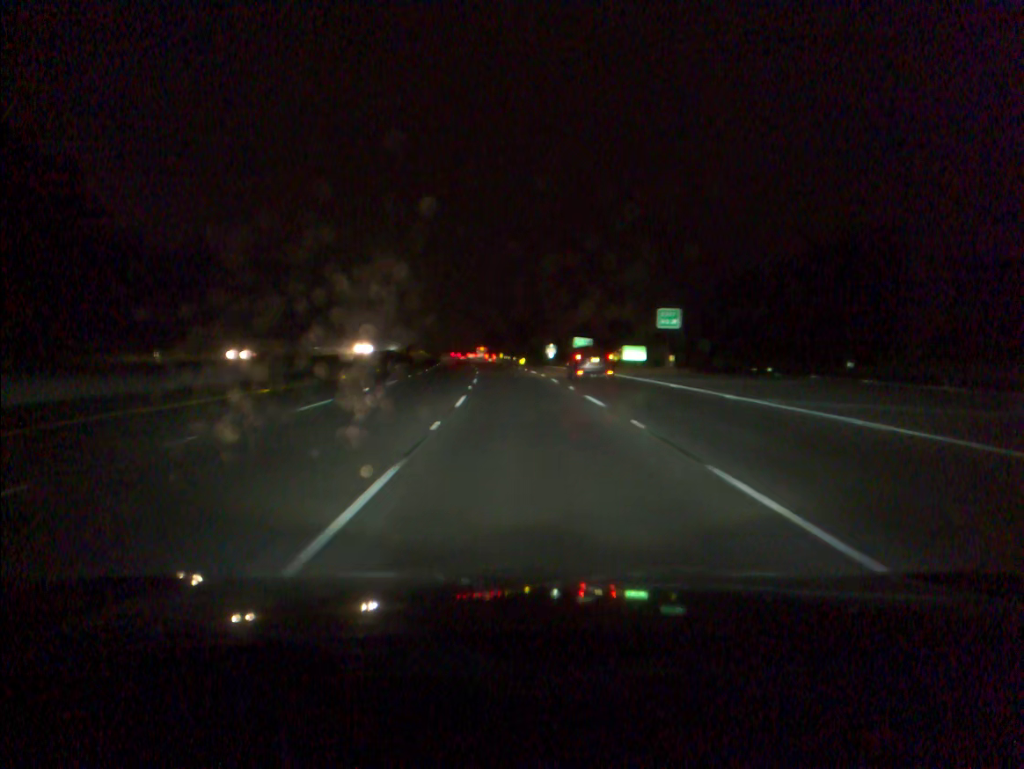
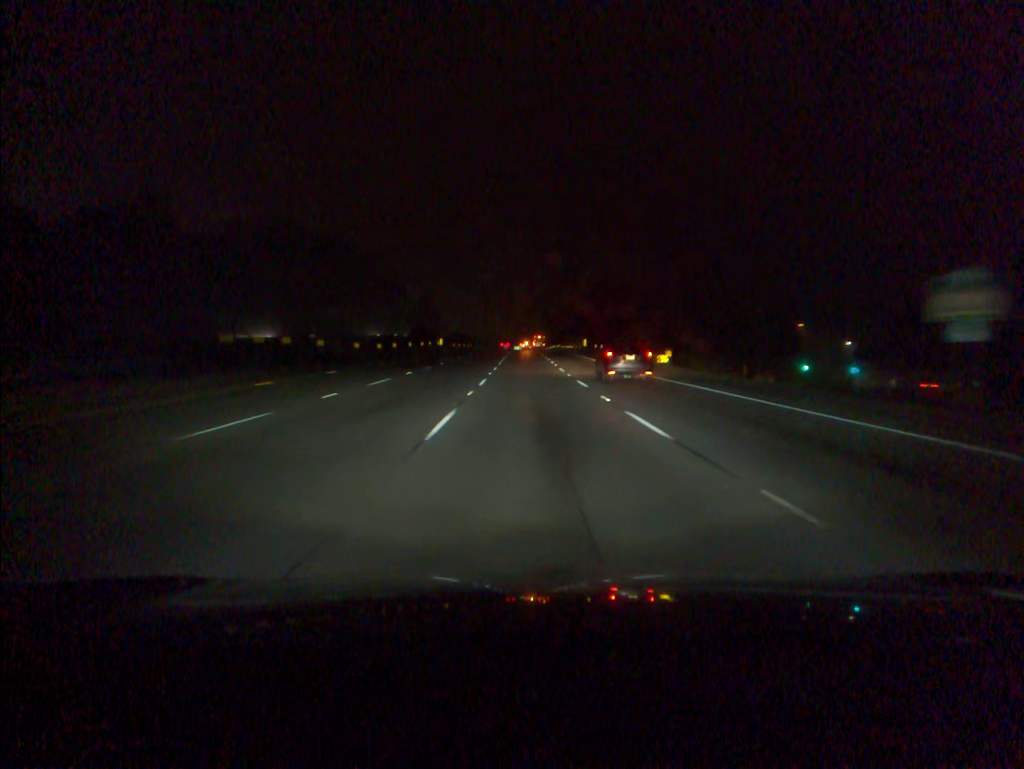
(-4.8, +94.7) m; -5°
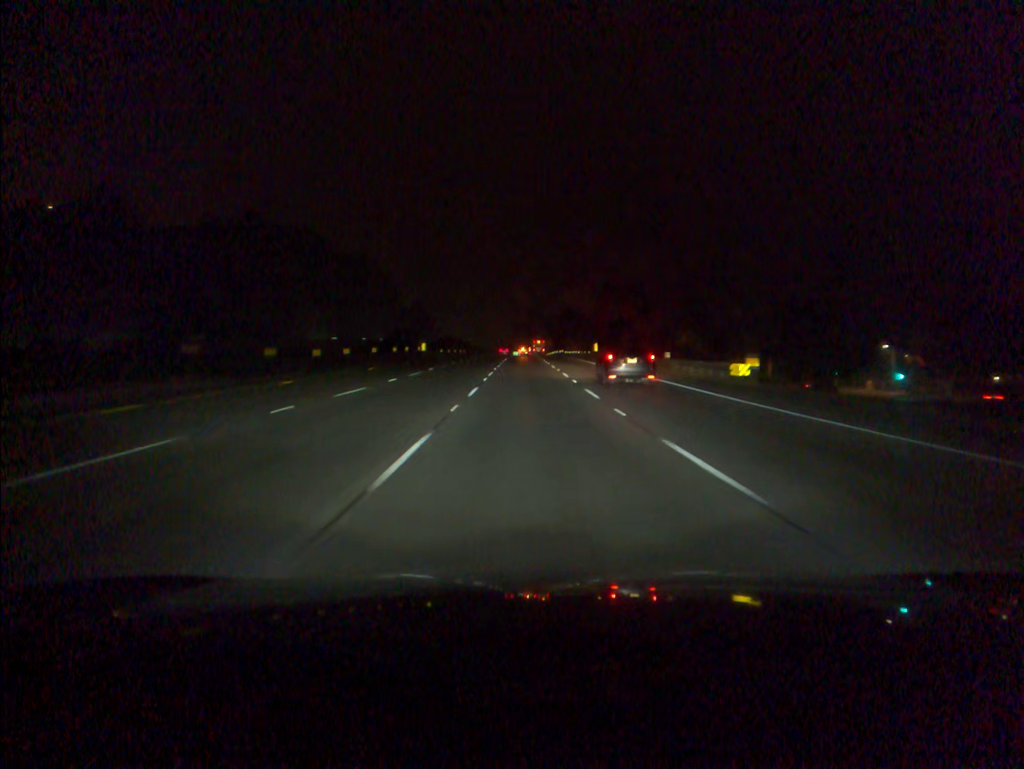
(0.0, +19.0) m; 0°
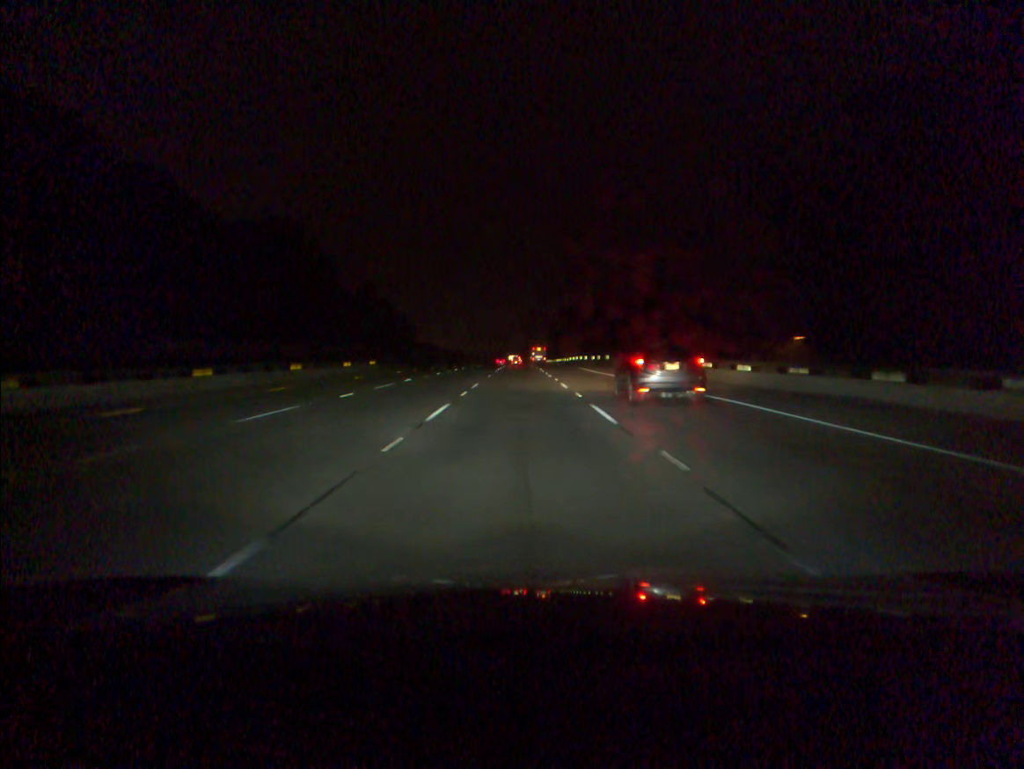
(+0.1, +94.5) m; 0°
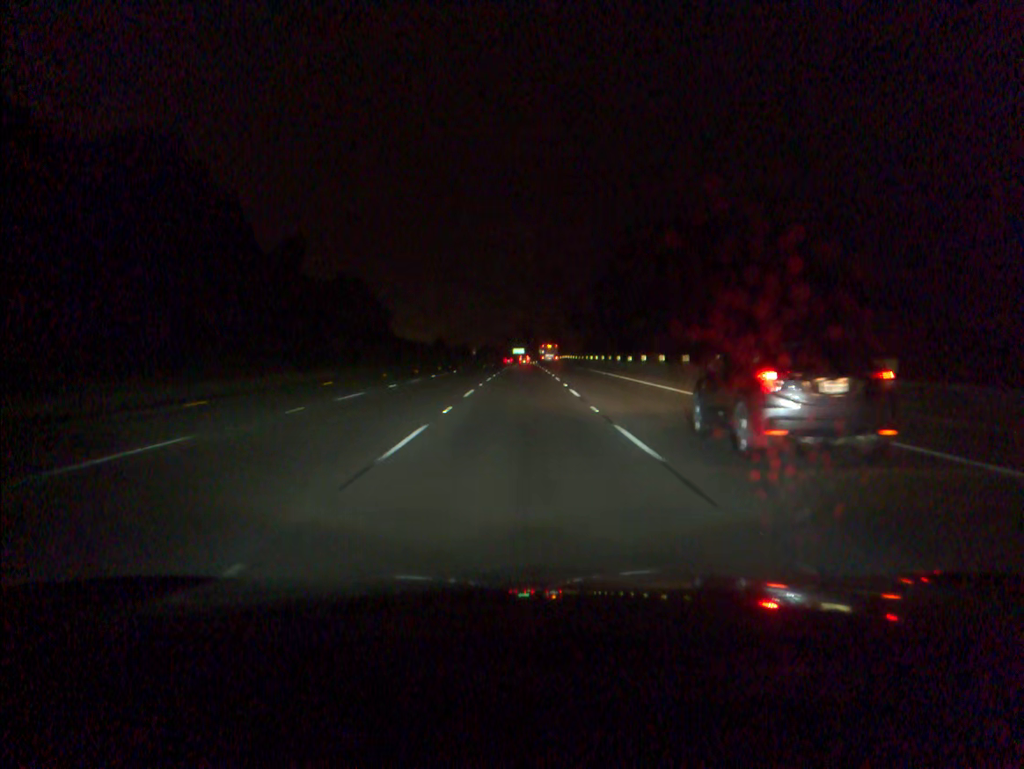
(-0.4, +75.2) m; 0°
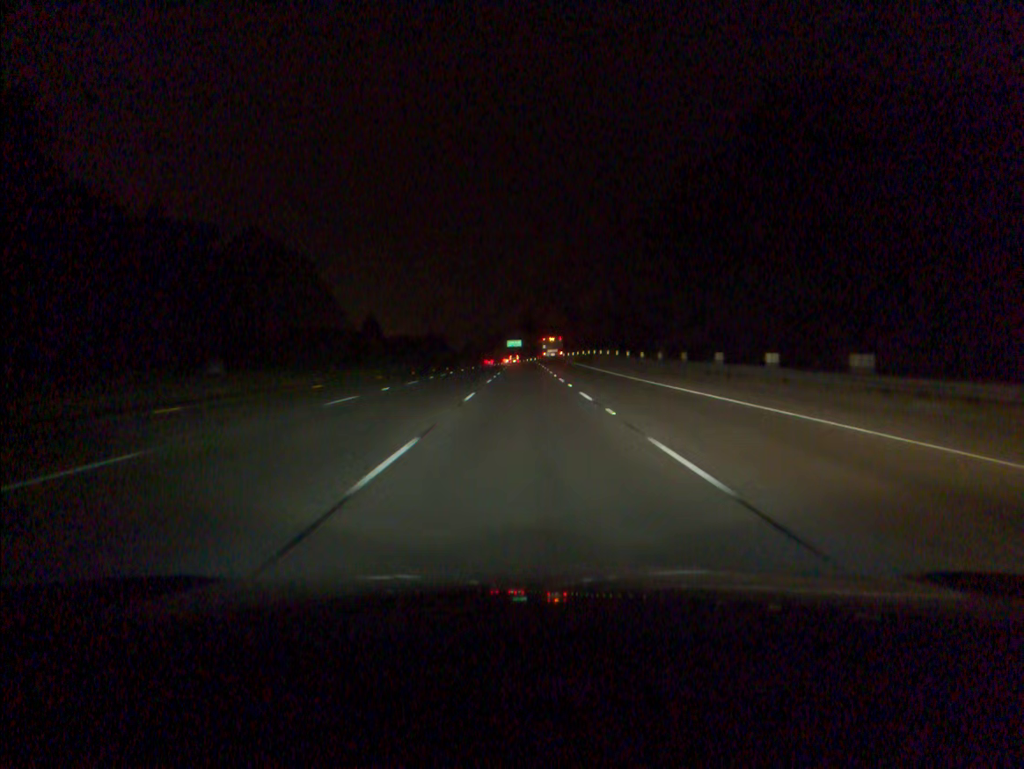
(-0.1, +75.2) m; 0°
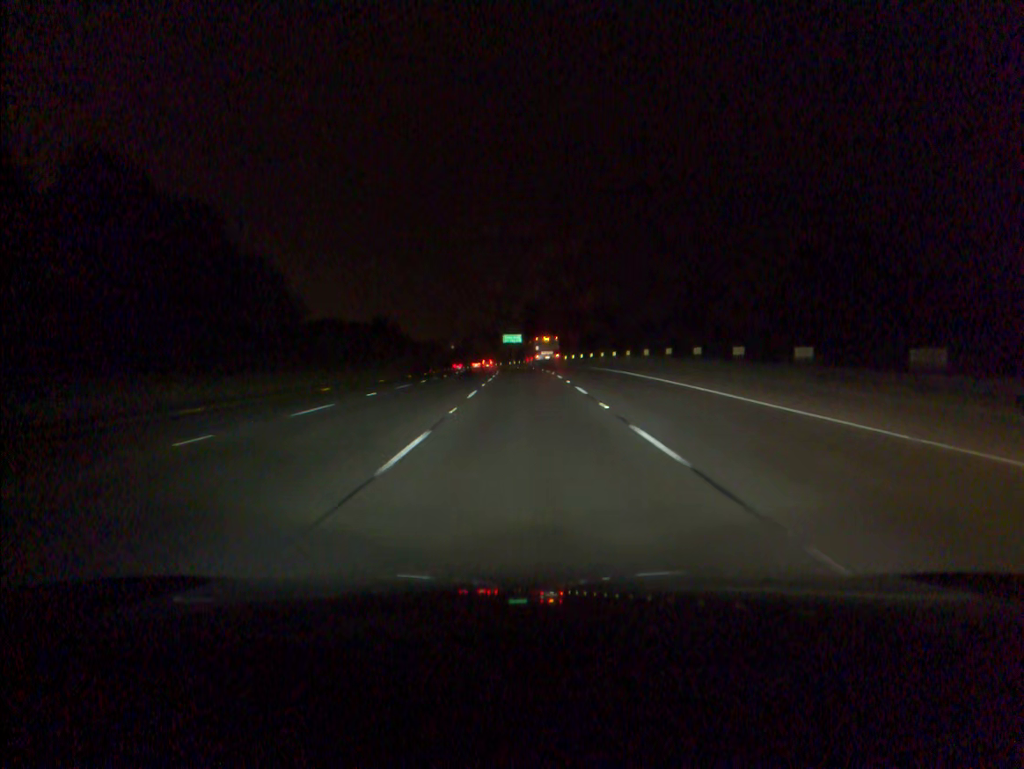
(0.0, +56.8) m; 0°
